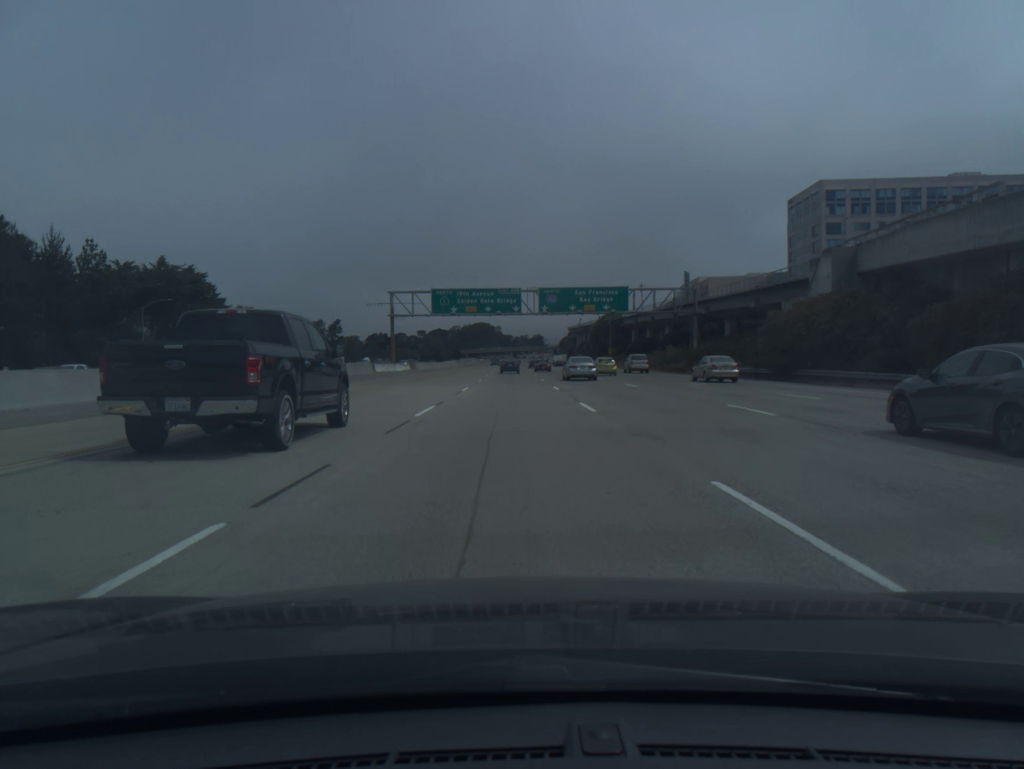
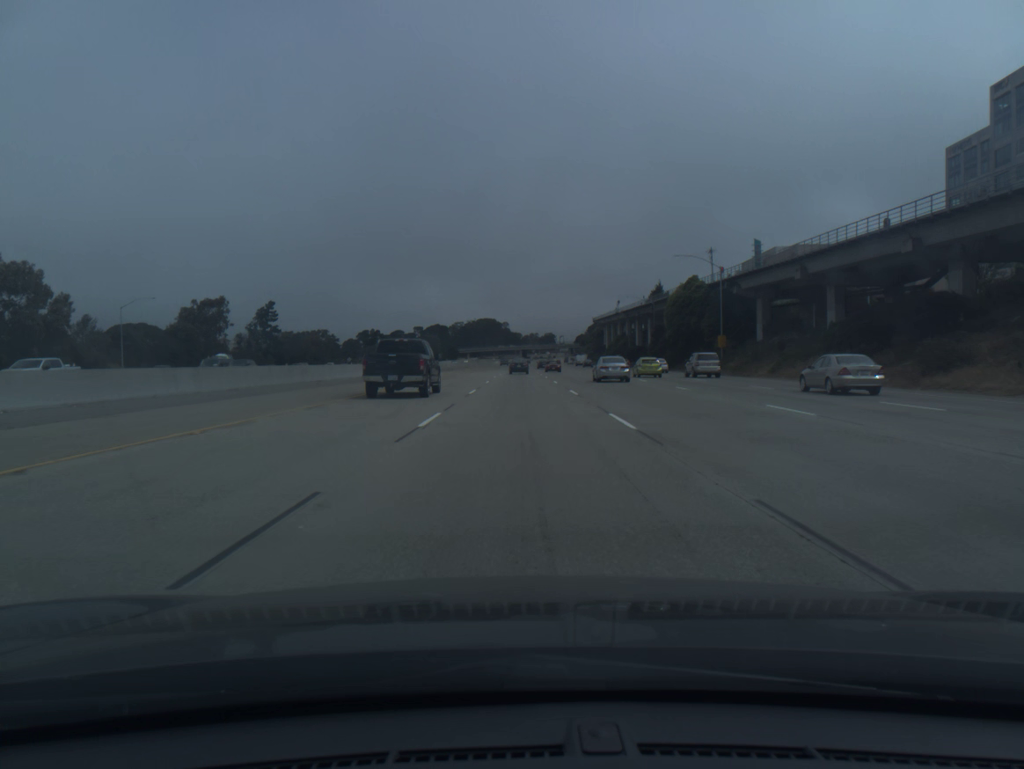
(-0.7, +90.1) m; -1°
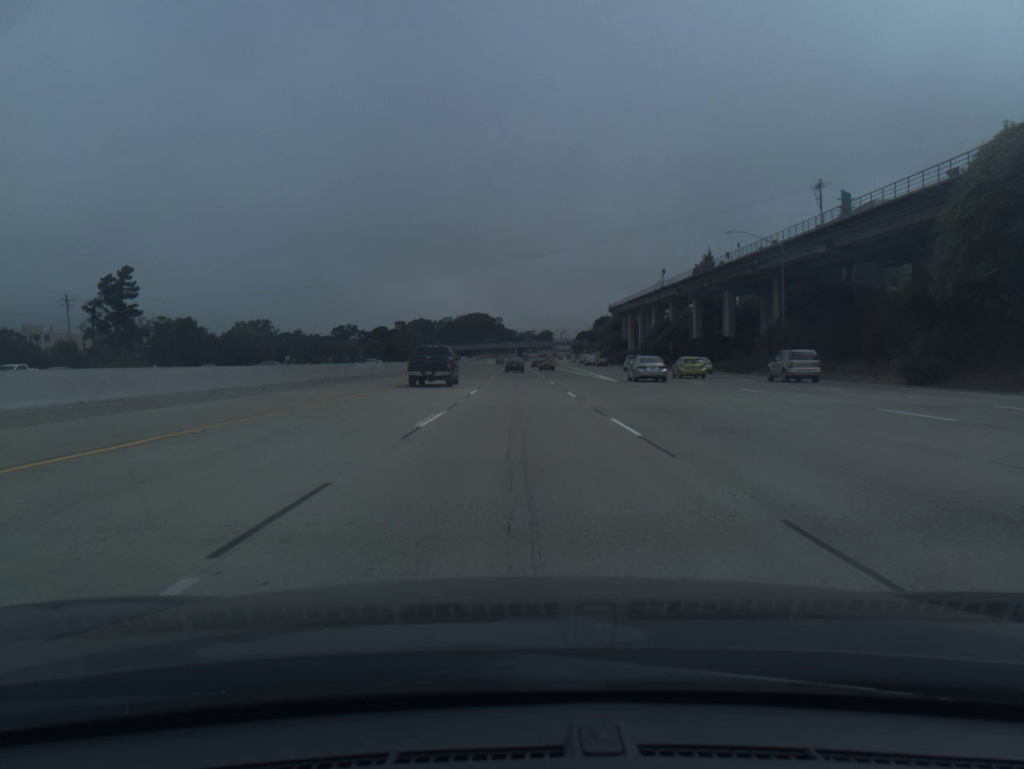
(+0.2, +72.7) m; 0°
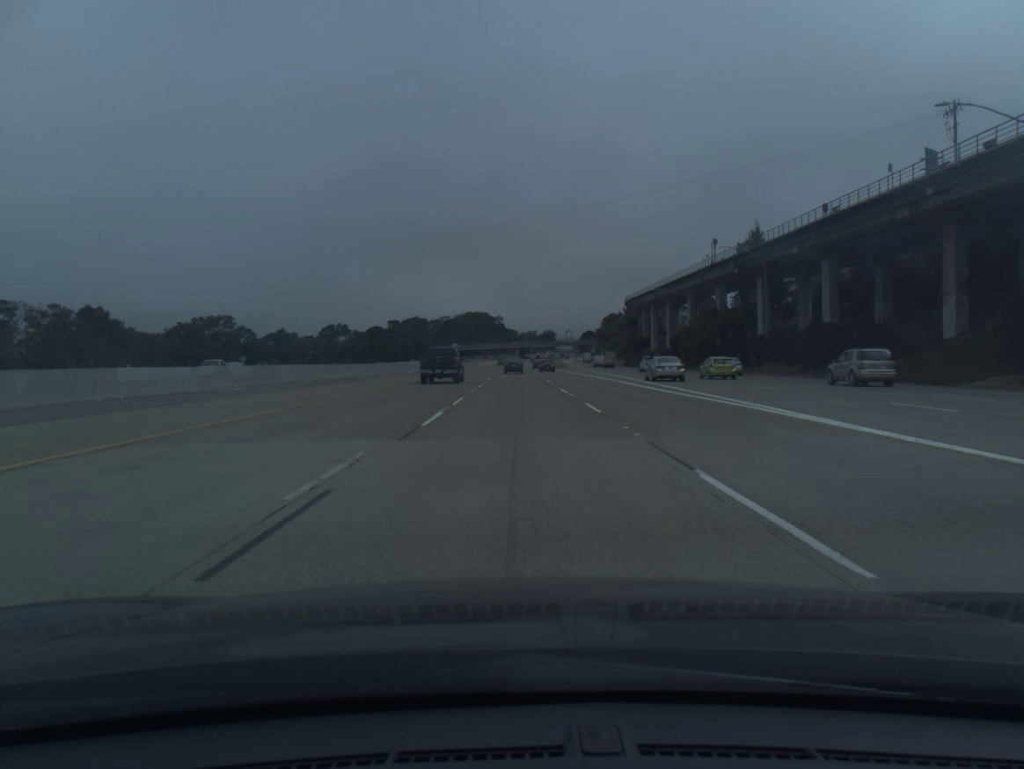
(0.0, +36.9) m; 0°
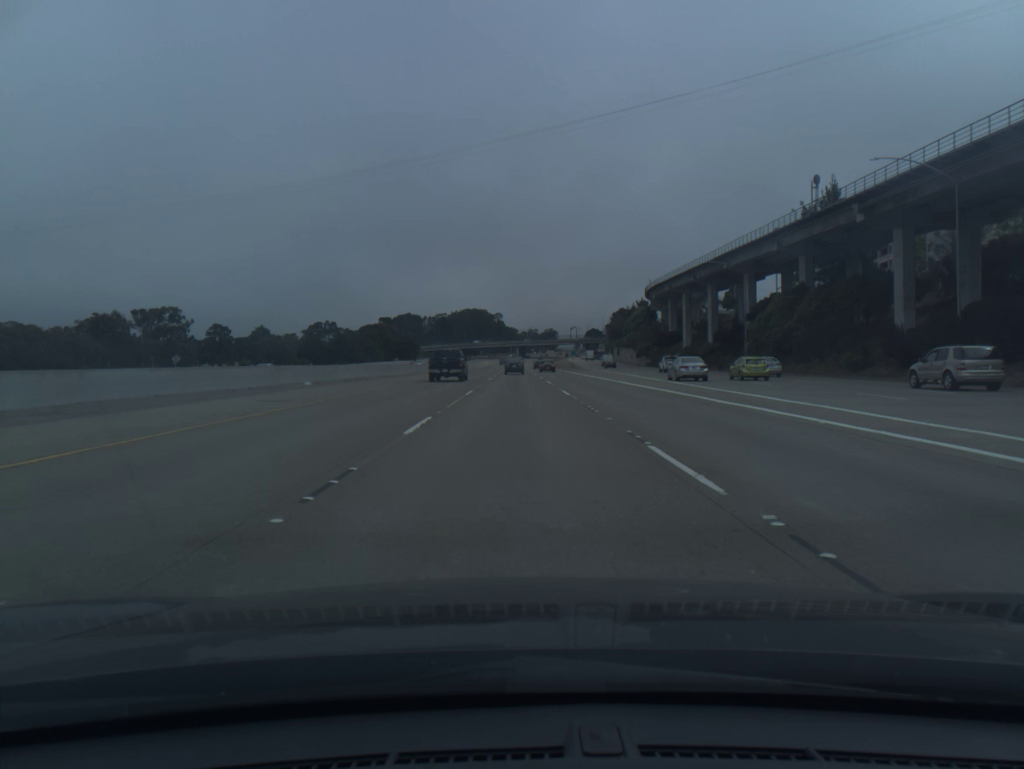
(0.0, +37.2) m; 0°
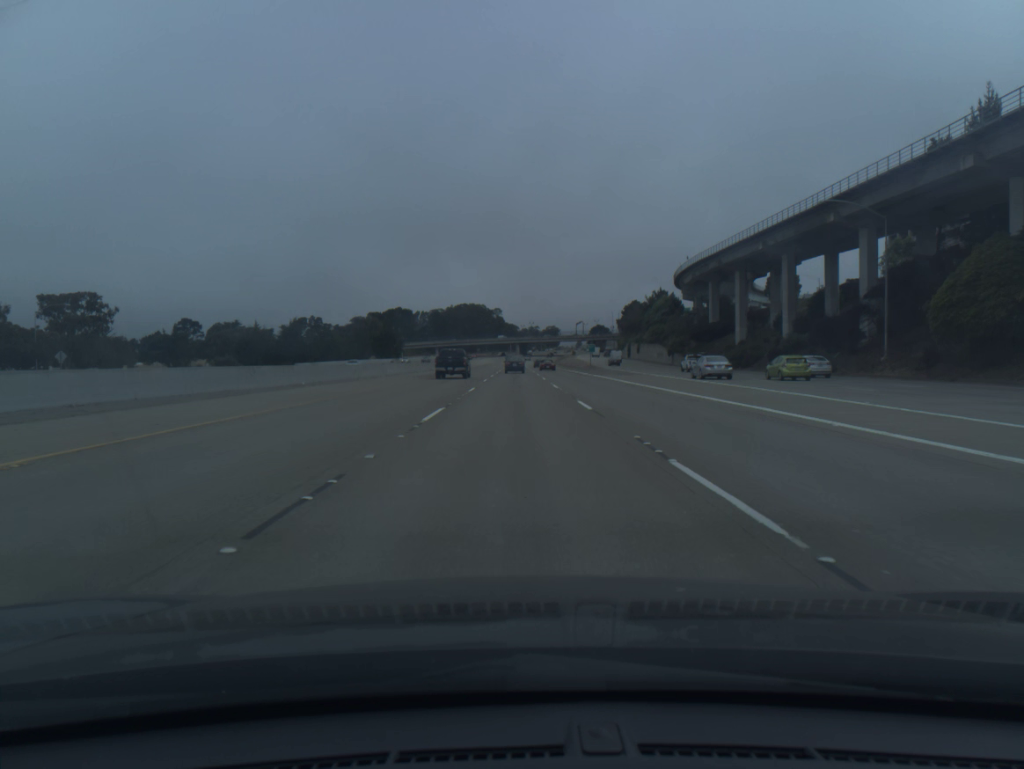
(0.0, +37.2) m; 0°
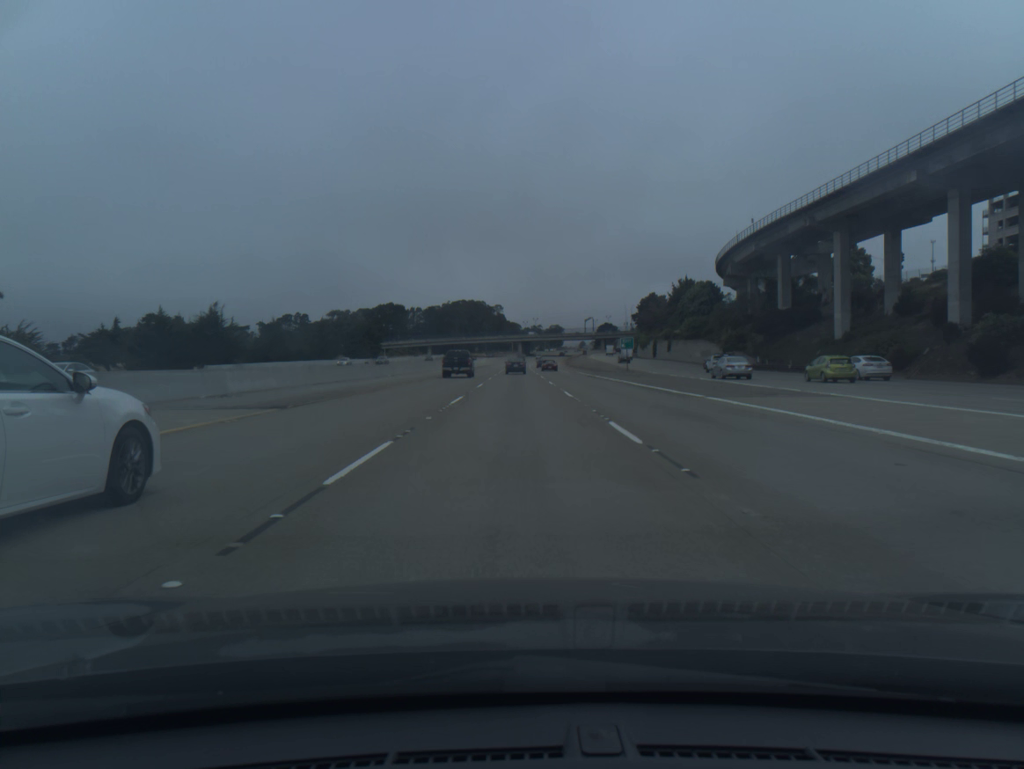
(0.0, +37.0) m; 0°
